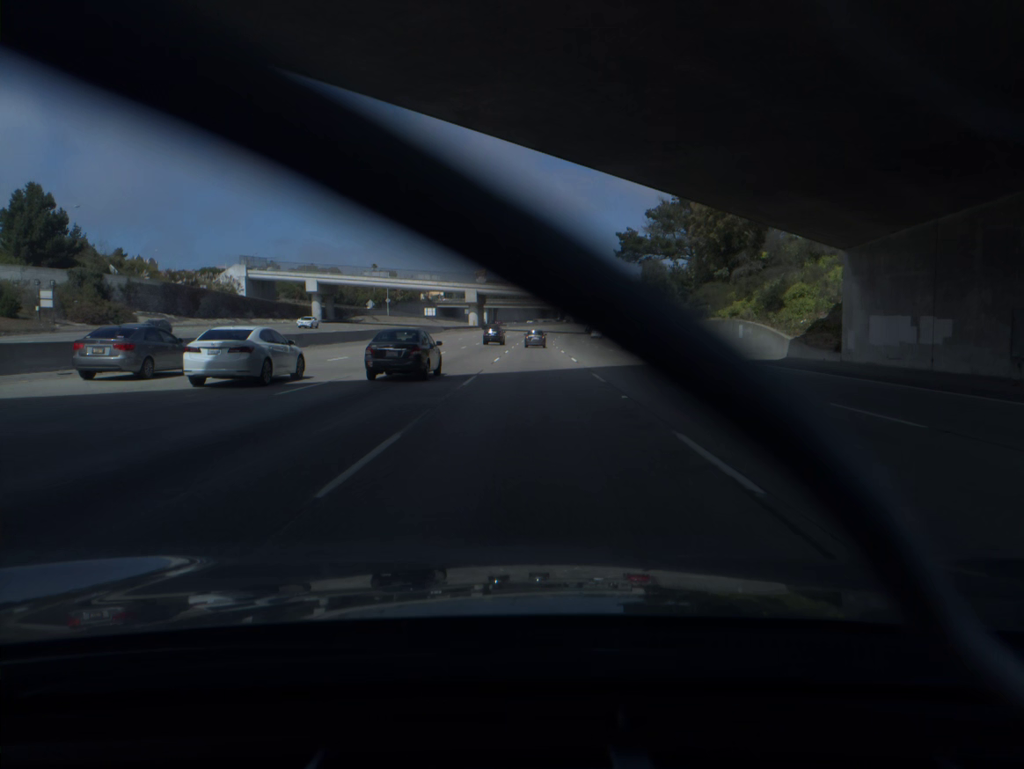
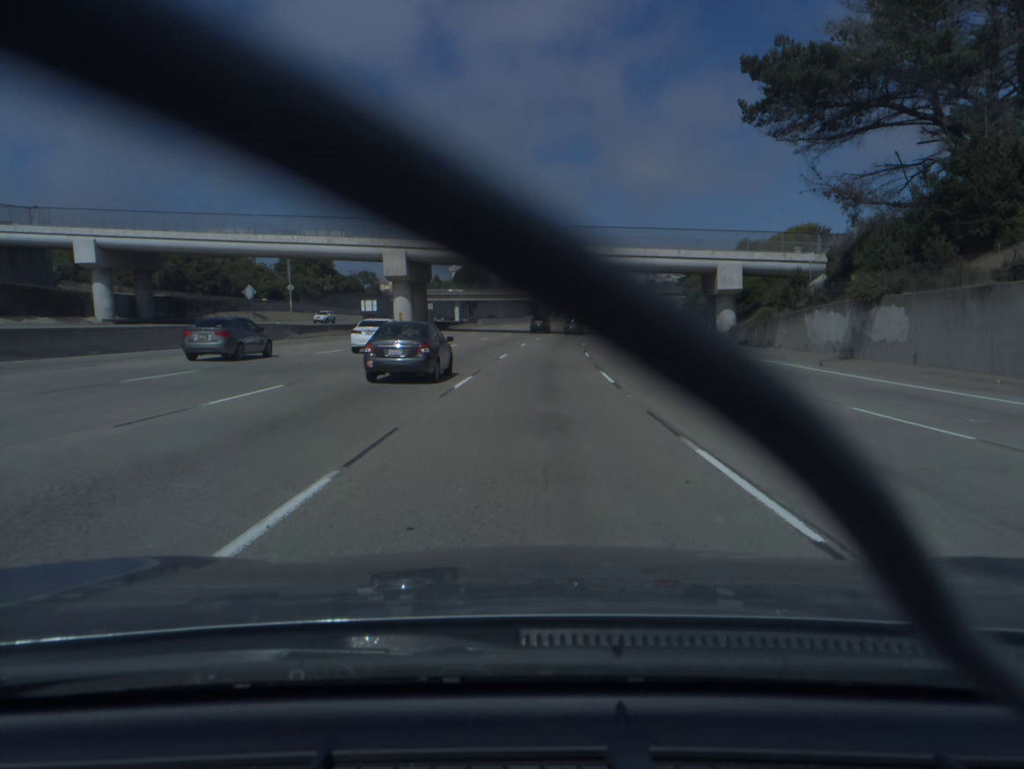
(+0.2, +74.4) m; +1°
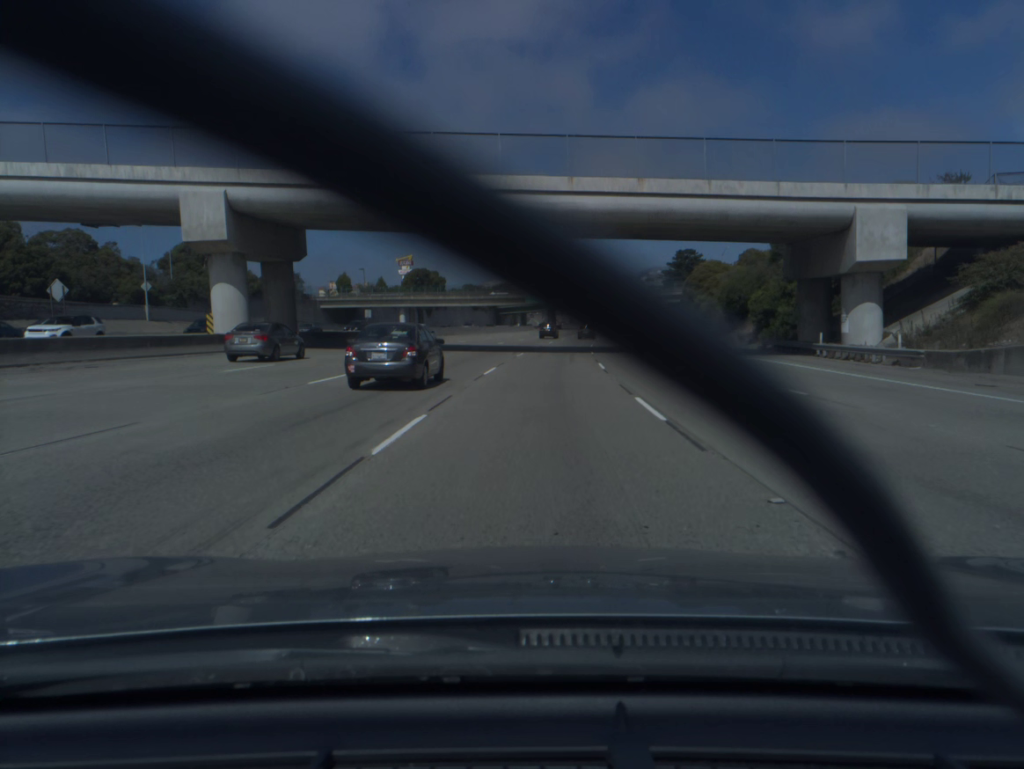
(+0.6, +37.3) m; +2°
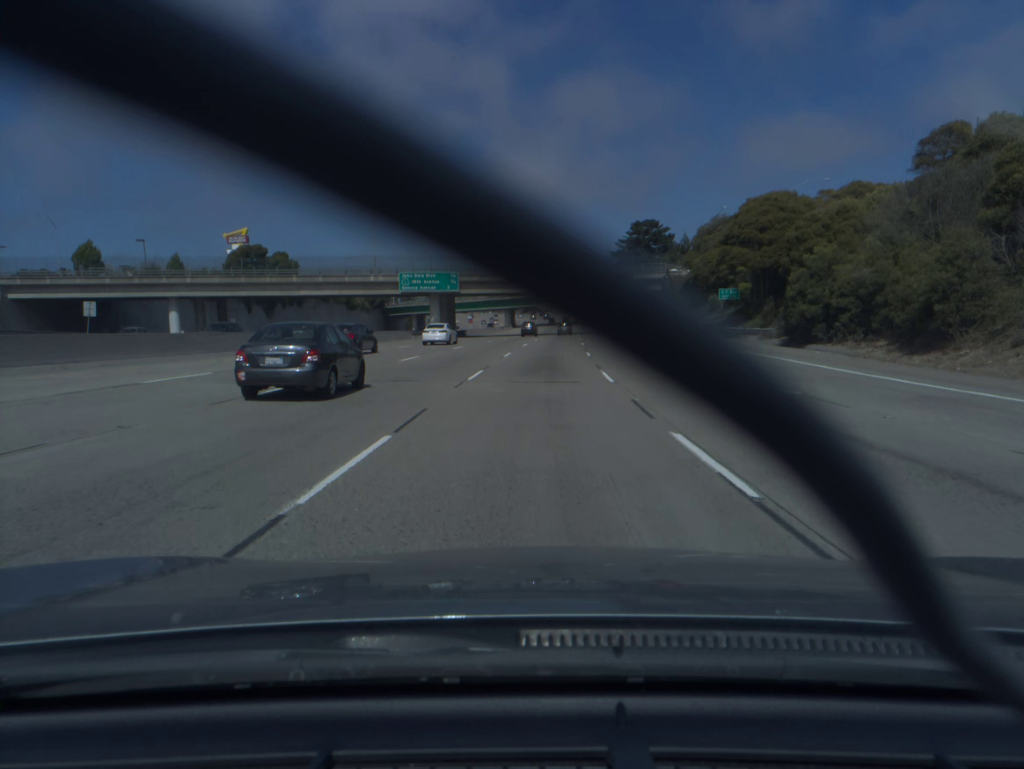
(+4.0, +73.6) m; +6°
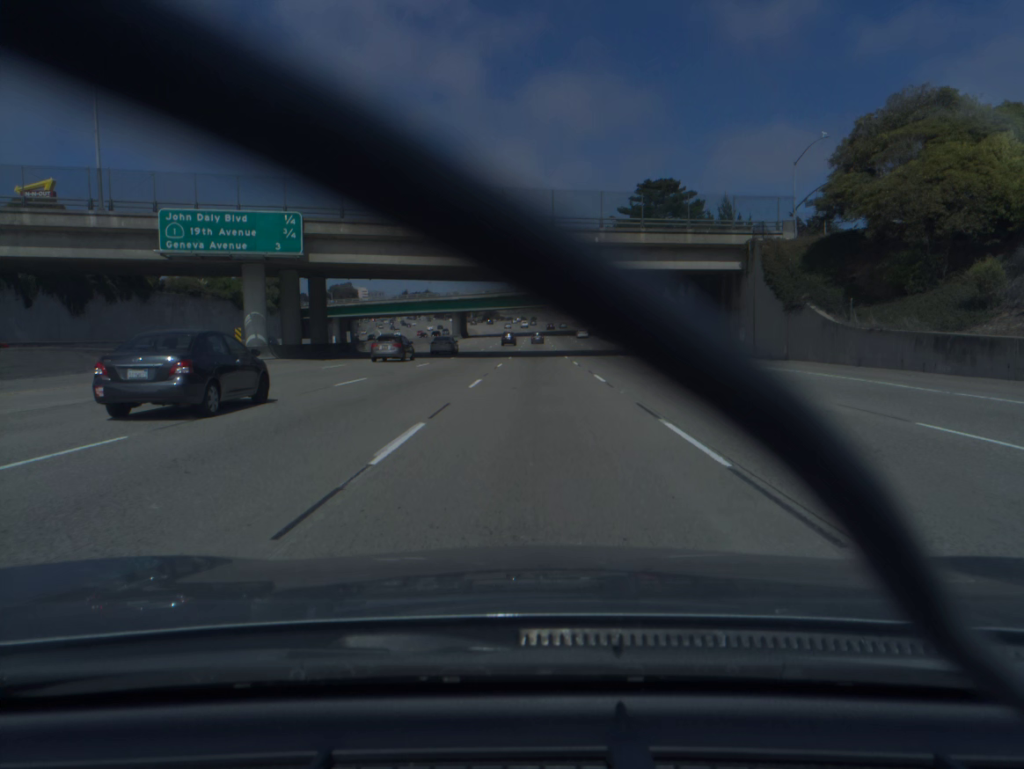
(+1.5, +55.3) m; +3°
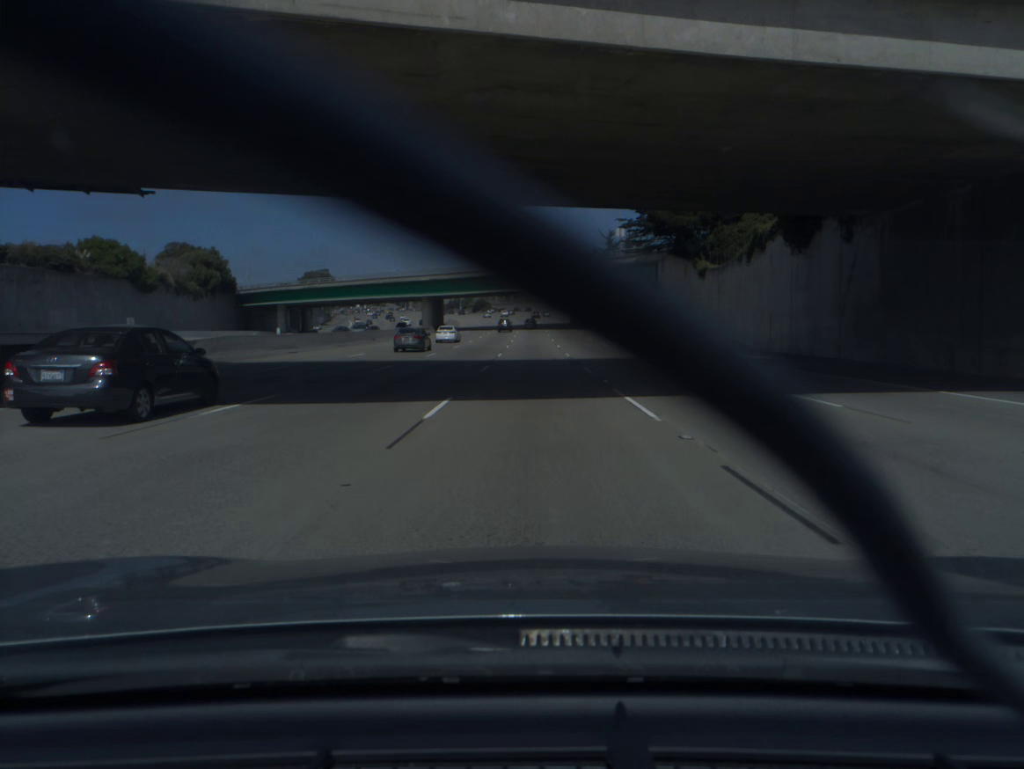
(+0.2, +37.0) m; 0°
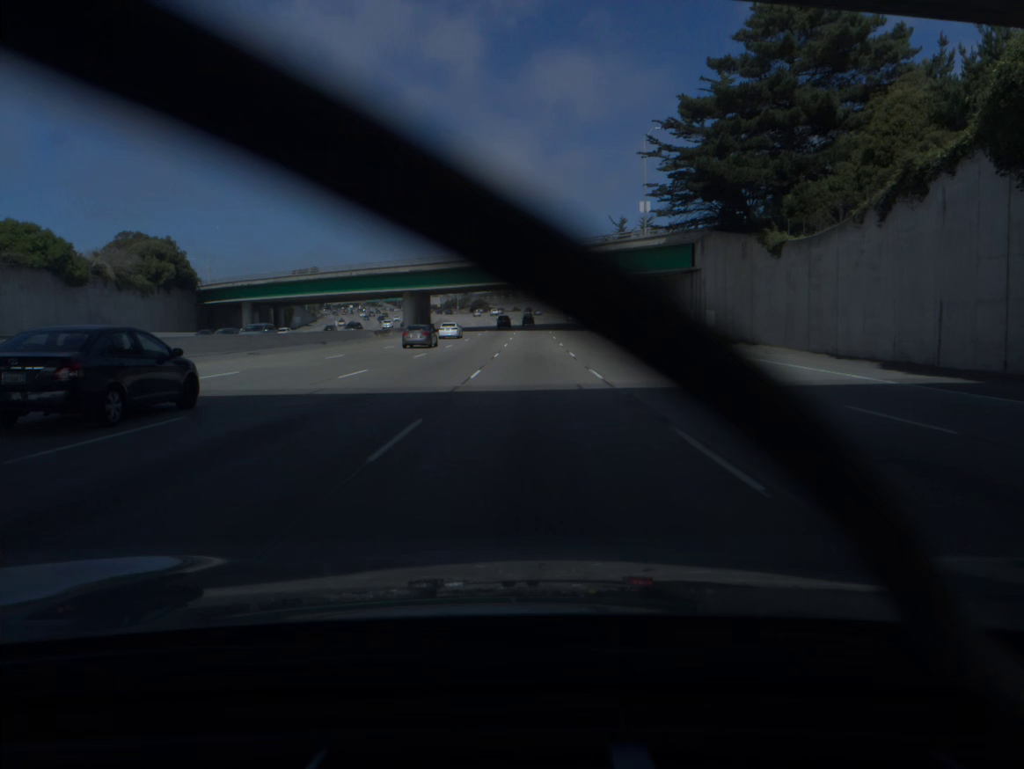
(0.0, +18.6) m; 0°
